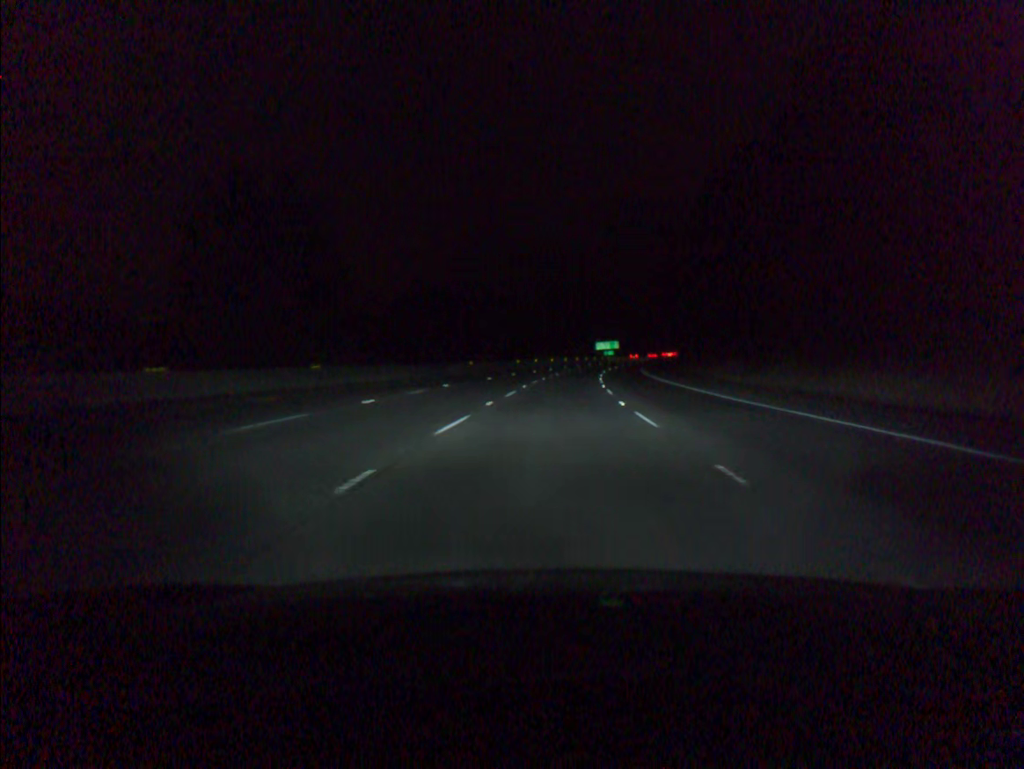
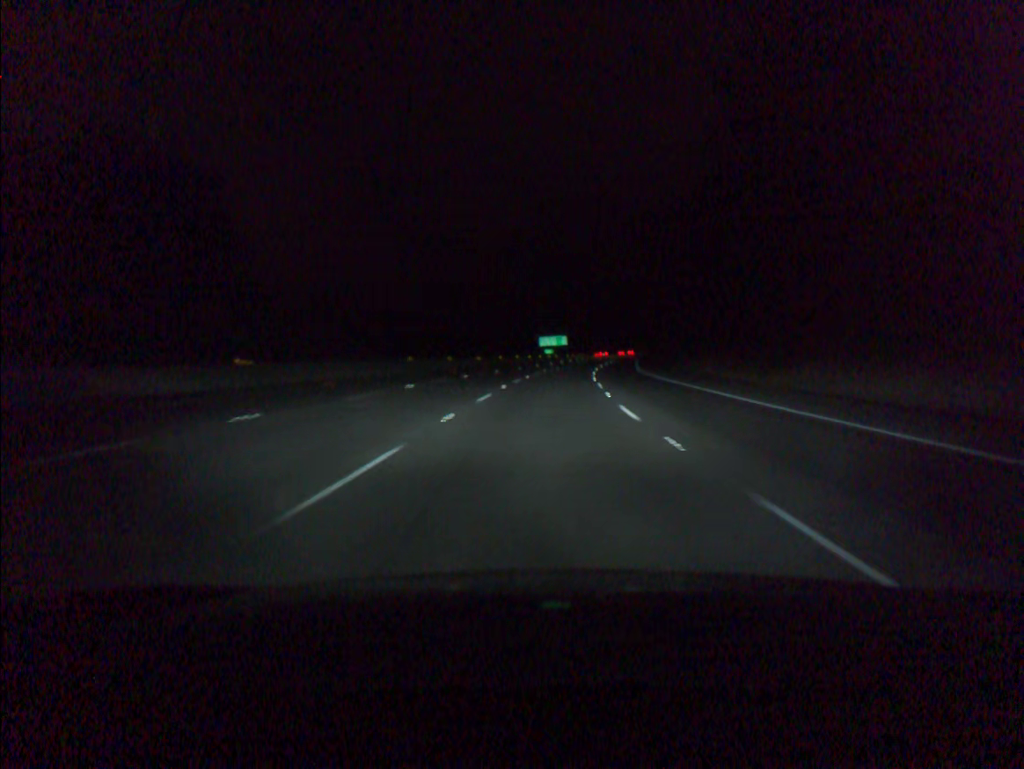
(+2.0, +50.3) m; +4°
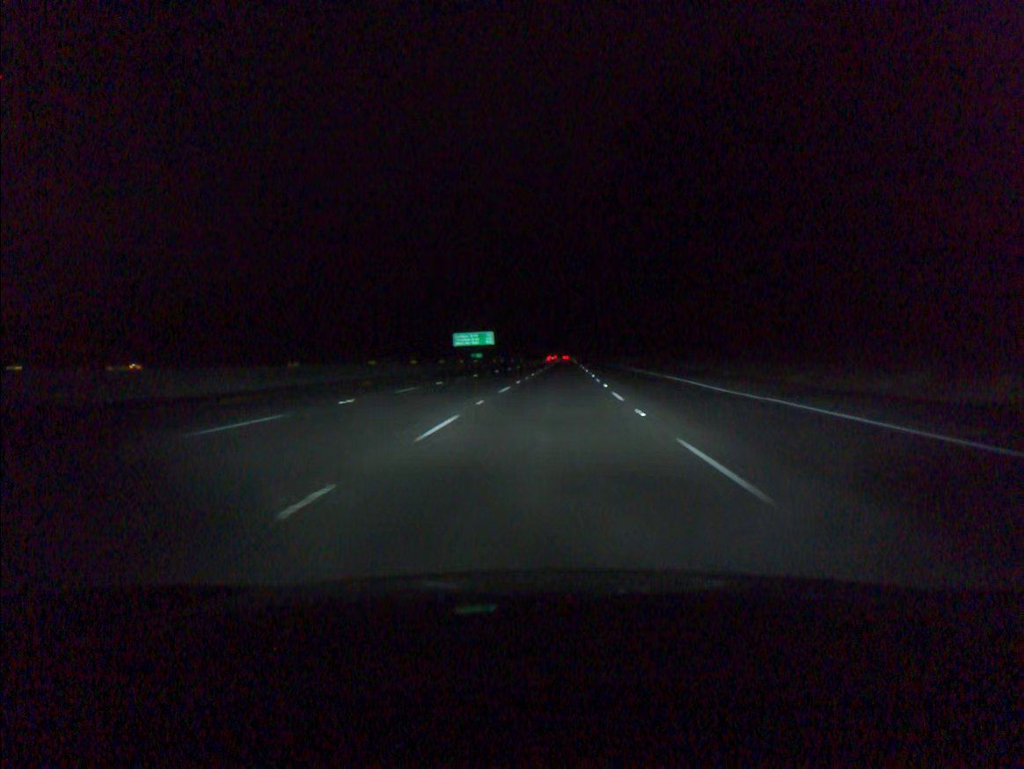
(+3.0, +67.0) m; +5°
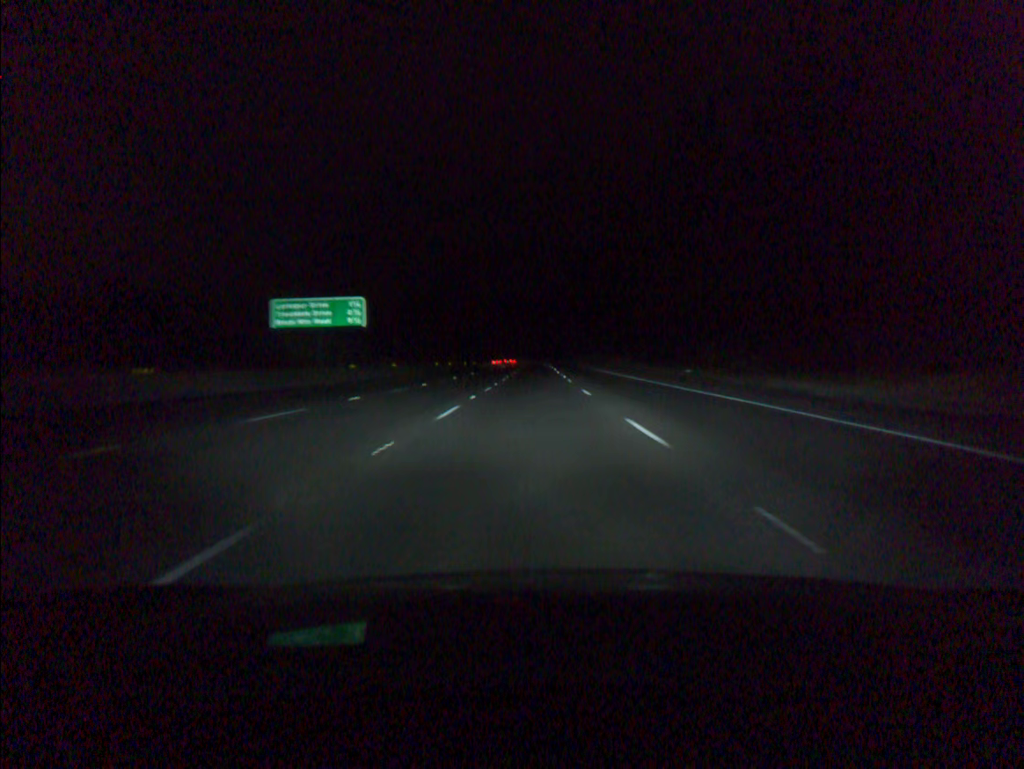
(+2.9, +83.7) m; +2°
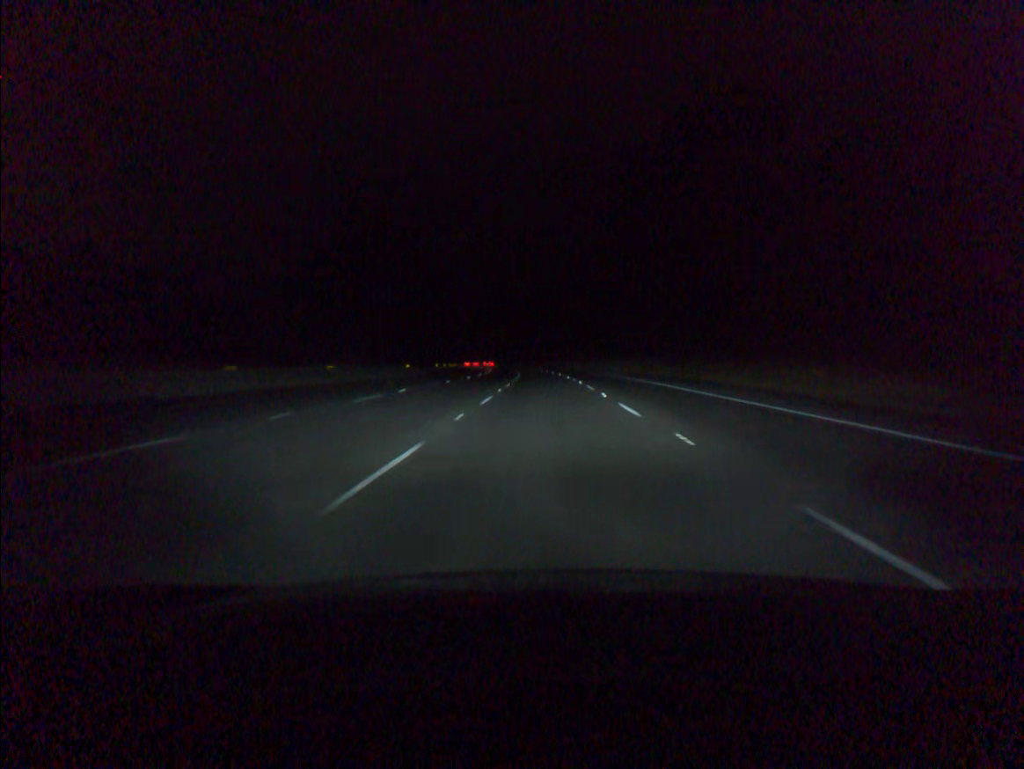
(-0.5, +67.0) m; 0°
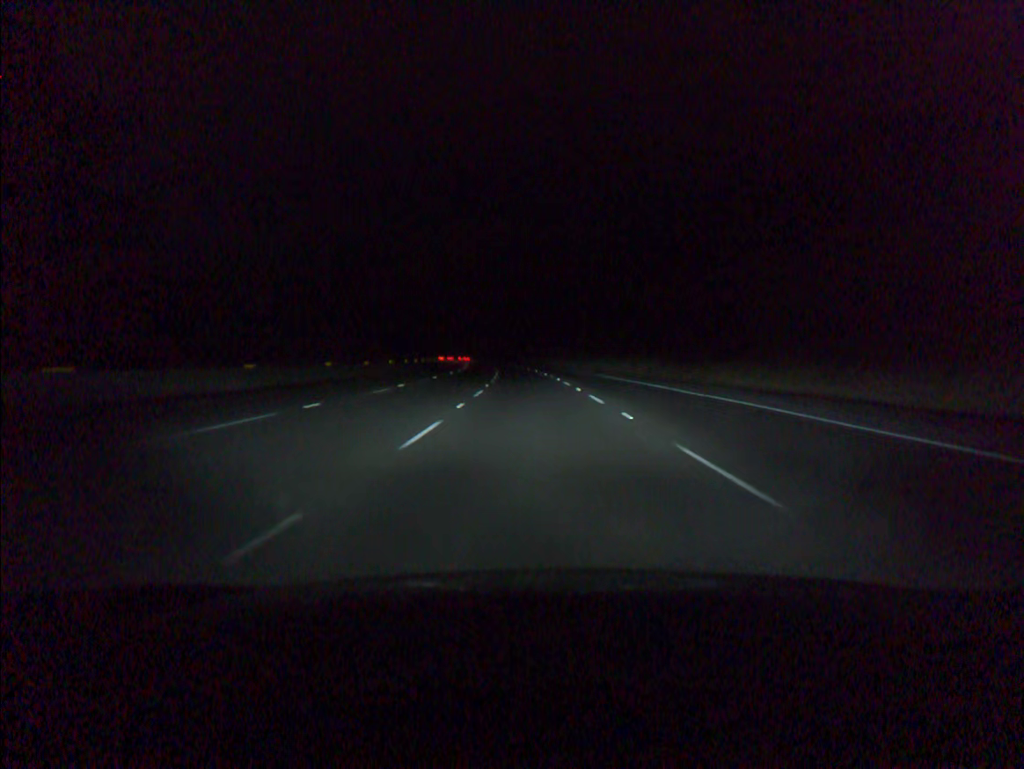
(-0.3, +83.8) m; -1°
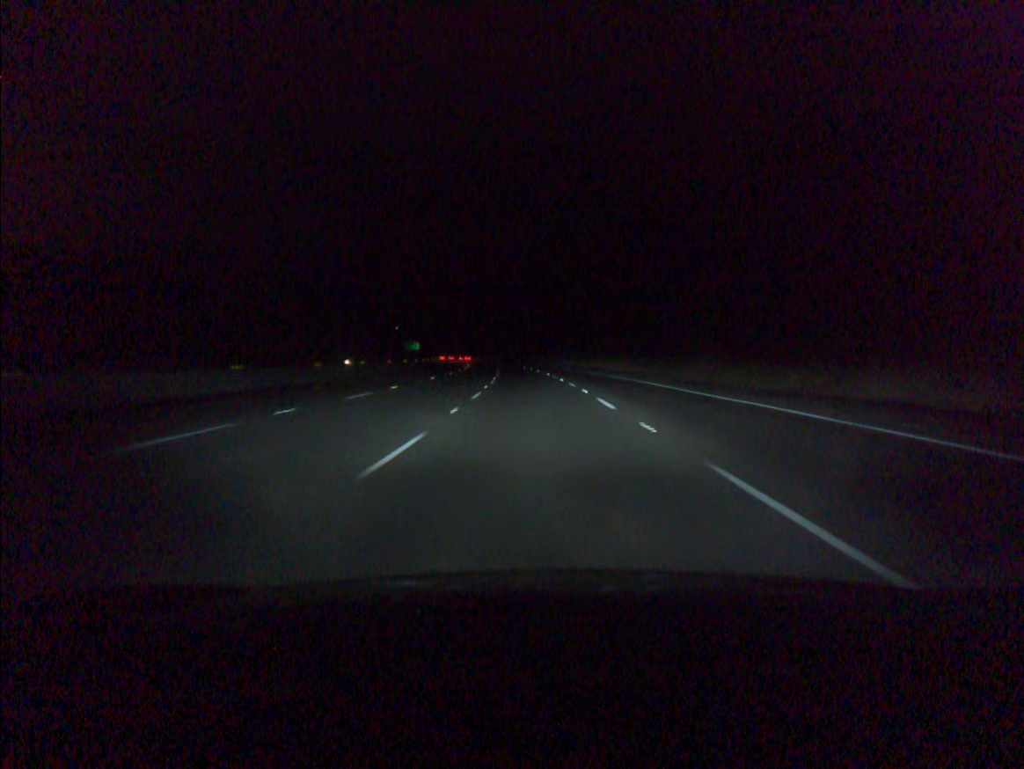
(-0.1, +16.8) m; -1°
